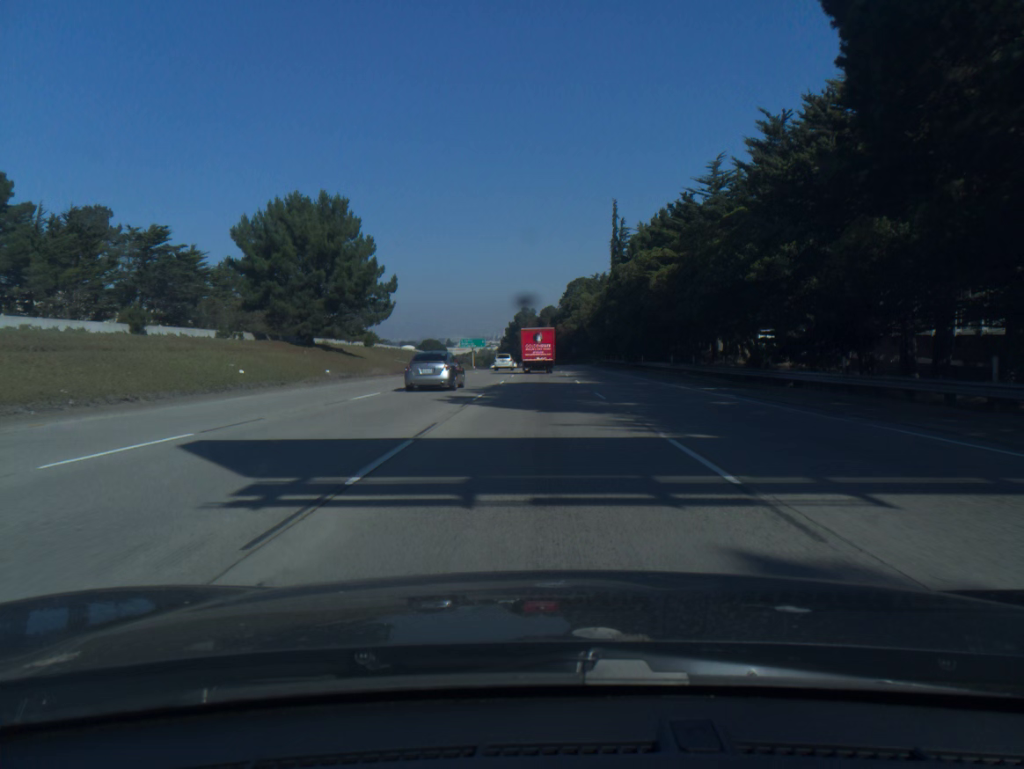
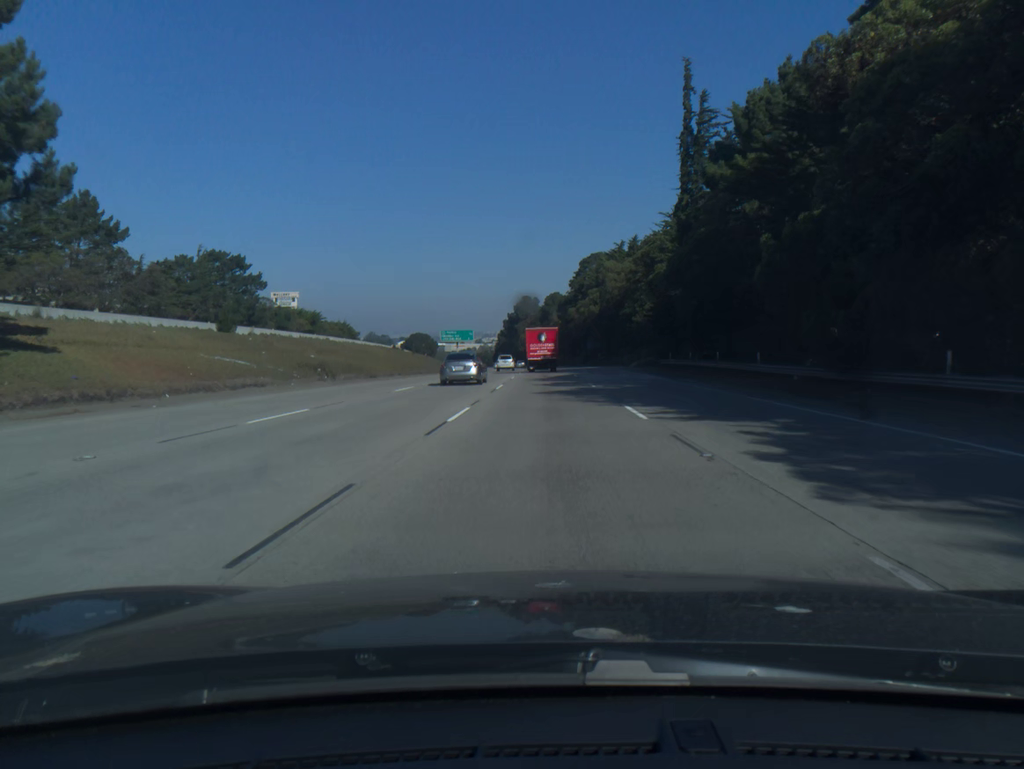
(-0.2, +51.3) m; 0°
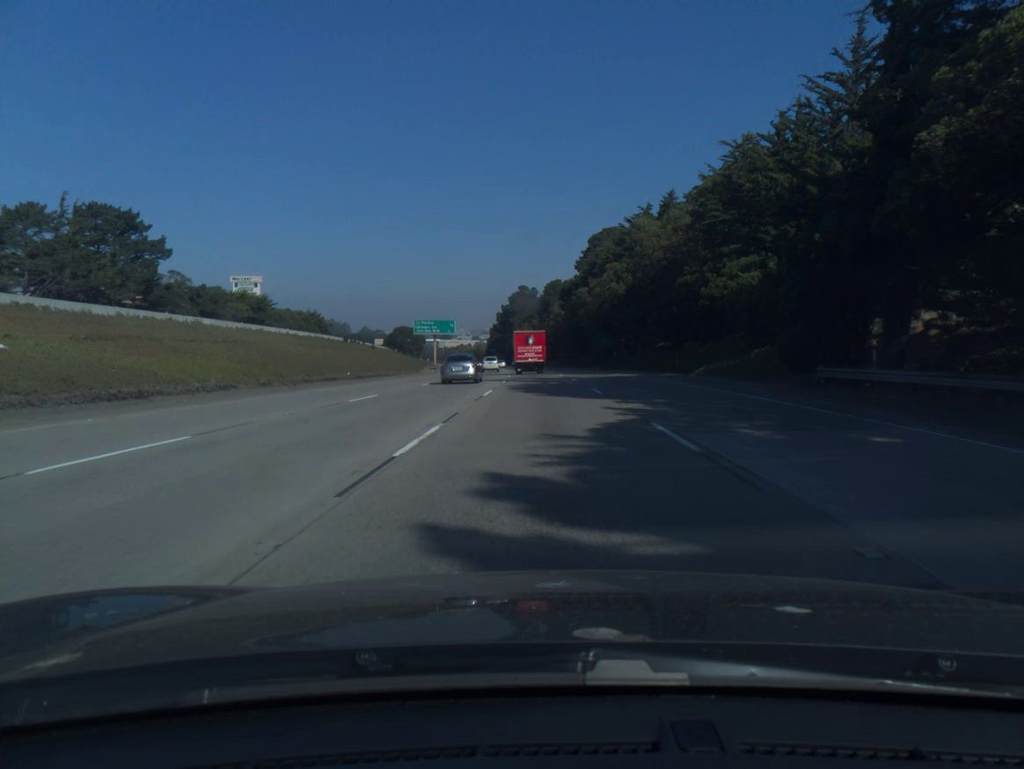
(0.0, +34.4) m; 0°
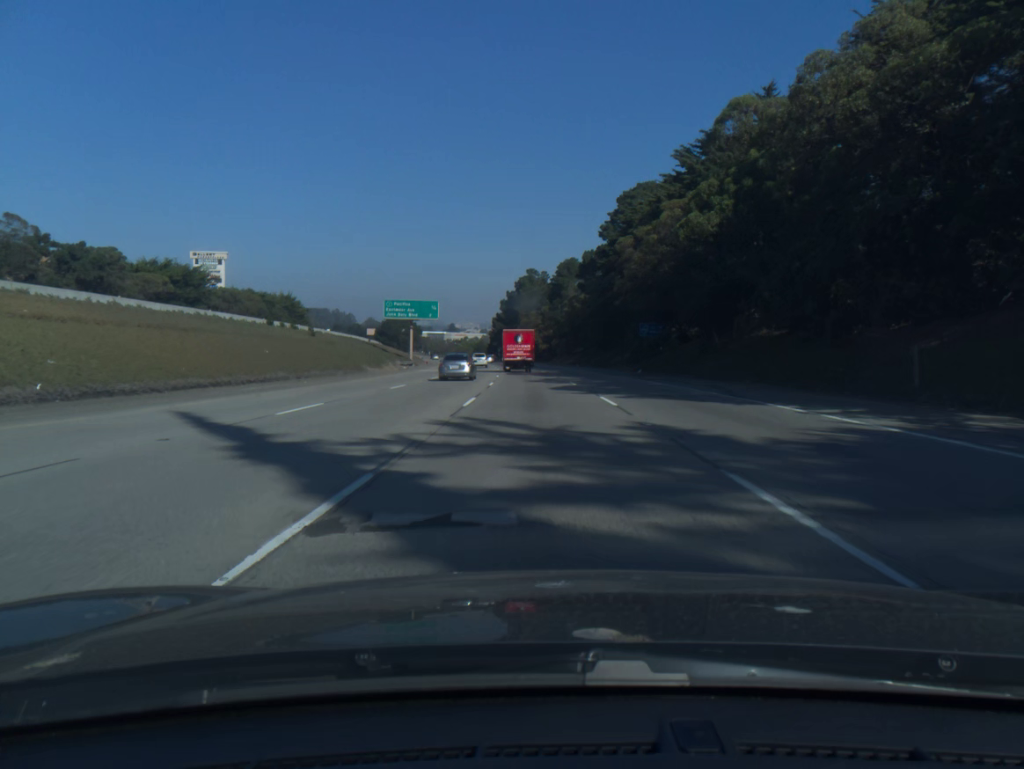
(-0.1, +34.5) m; -1°
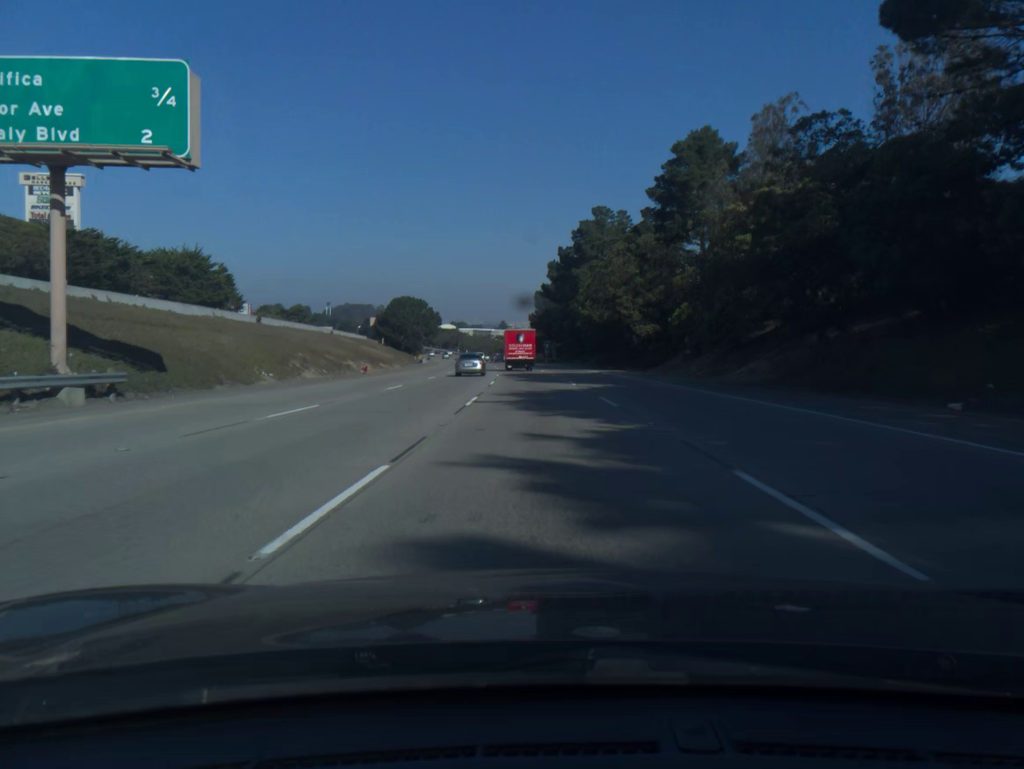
(-3.1, +87.2) m; -4°
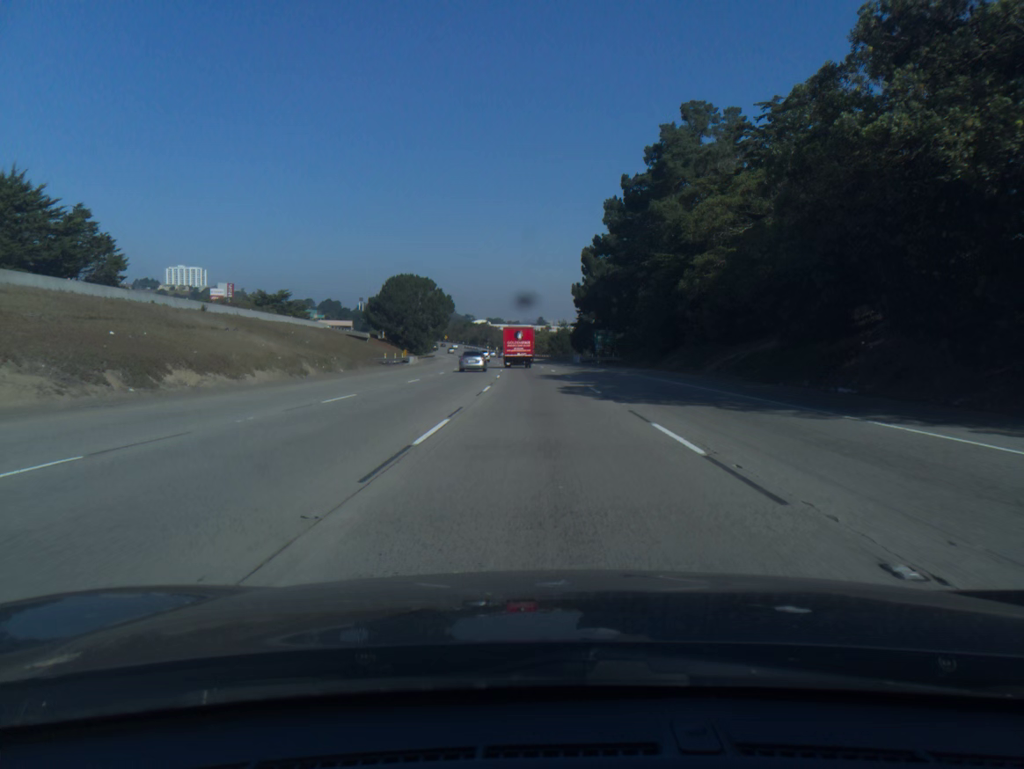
(-1.2, +53.0) m; -3°
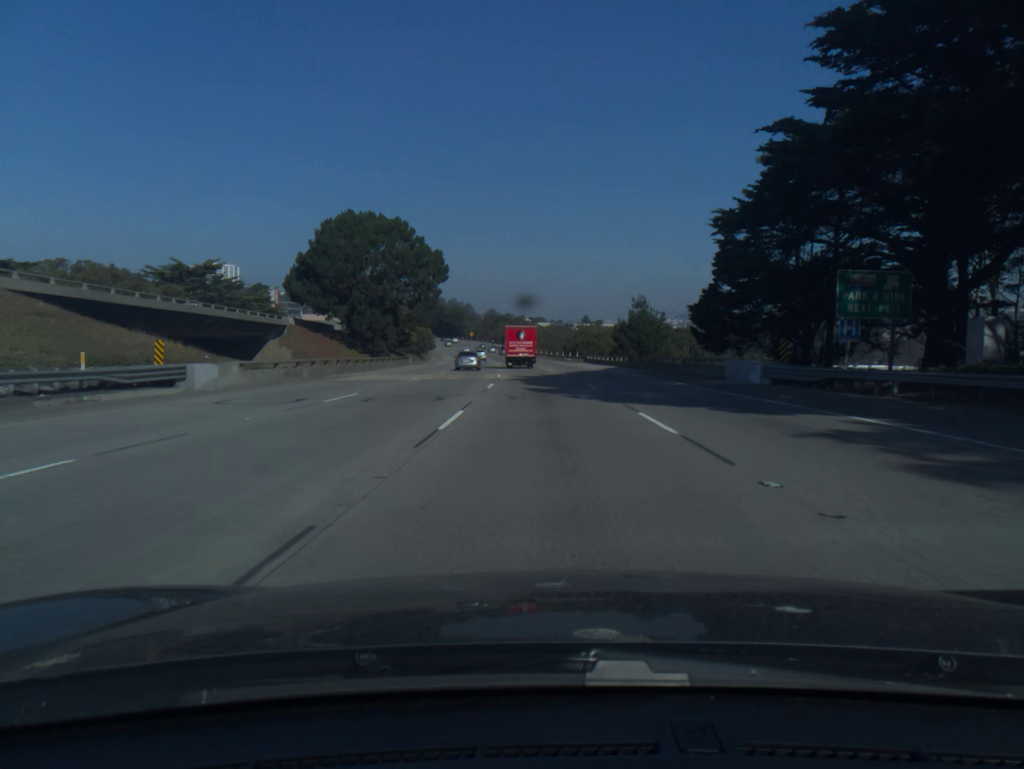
(-2.0, +71.0) m; -3°
